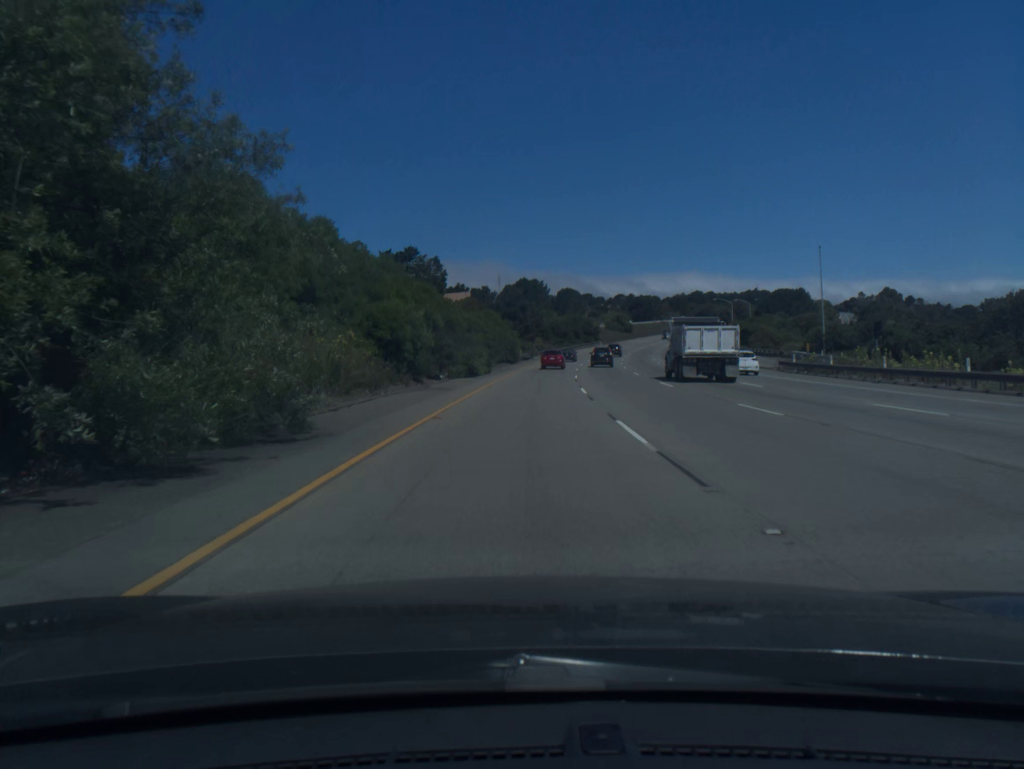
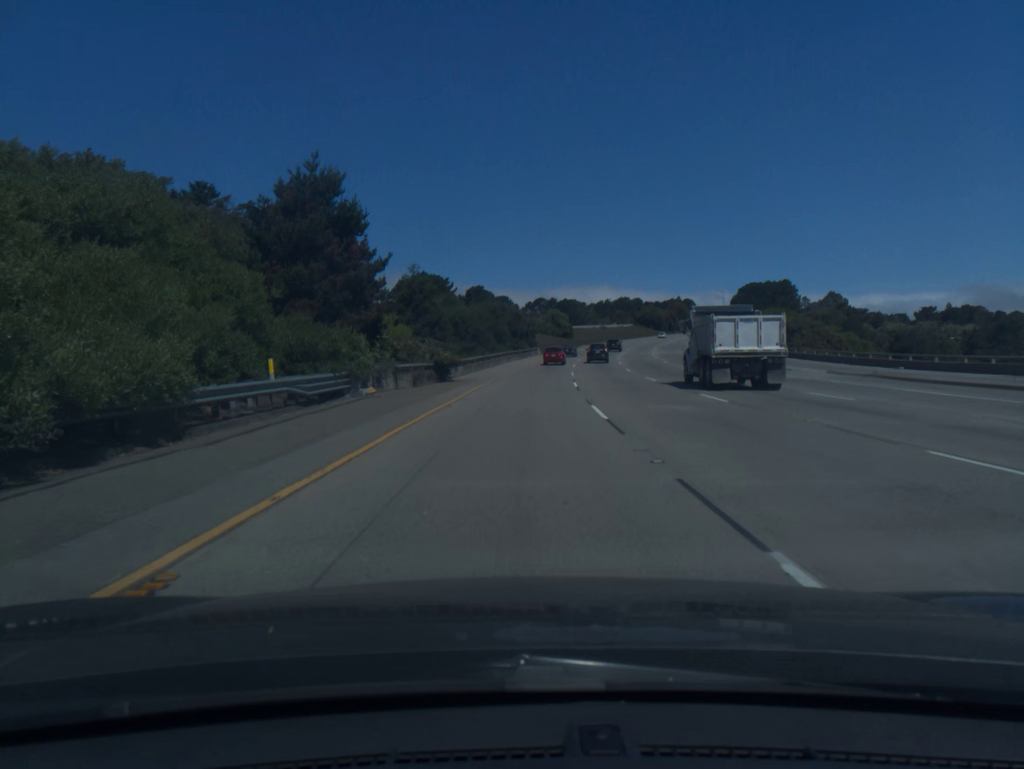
(+3.9, +69.1) m; +6°
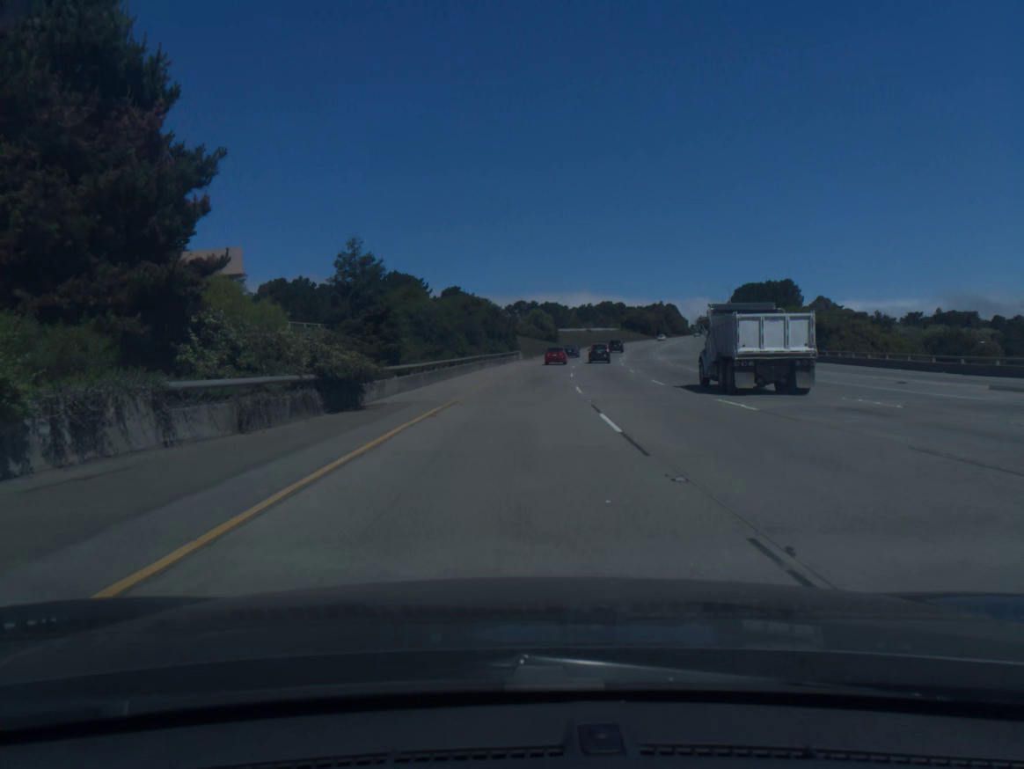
(+0.2, +17.2) m; +1°
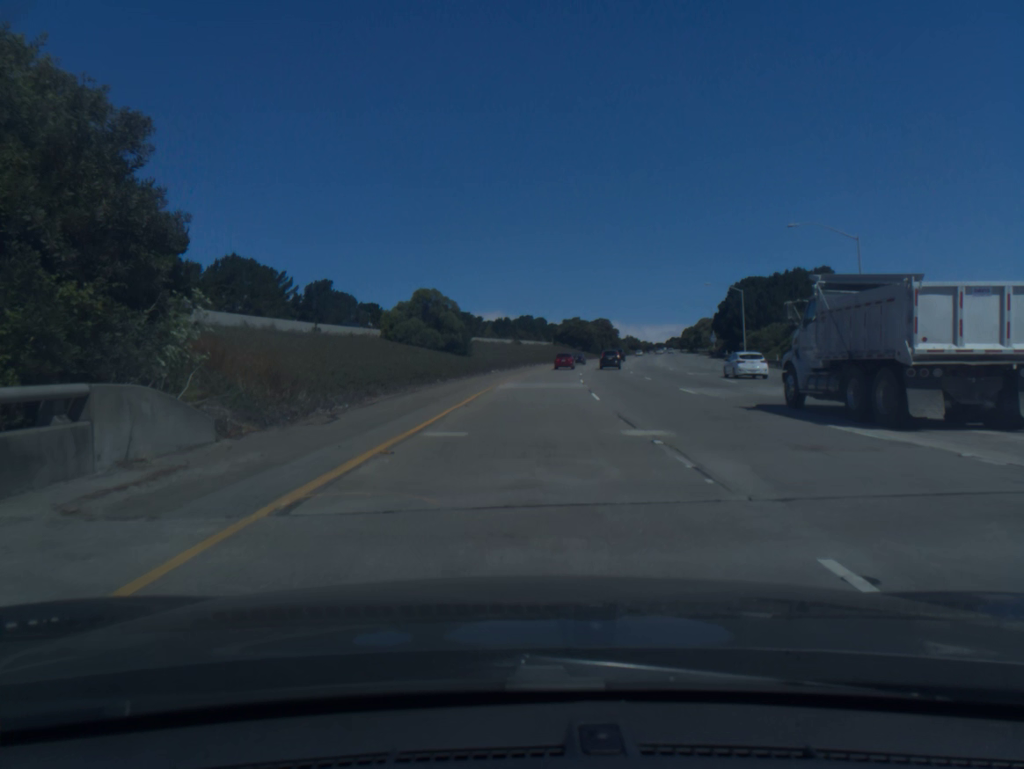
(+3.5, +69.1) m; +6°
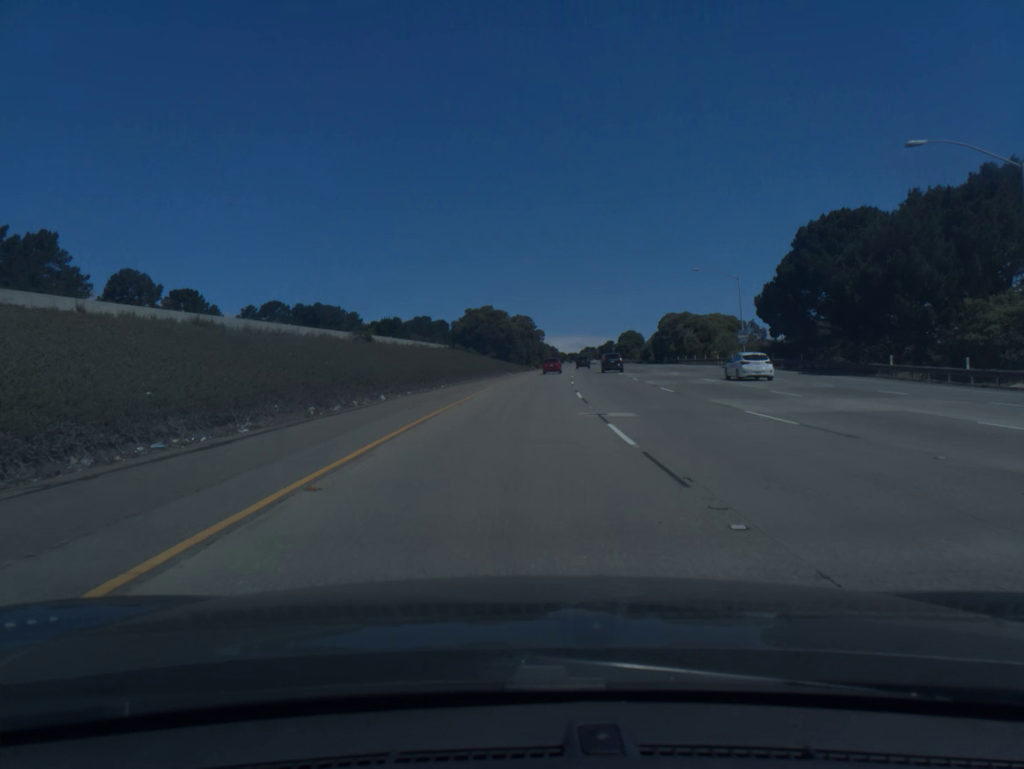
(+4.5, +70.1) m; +7°
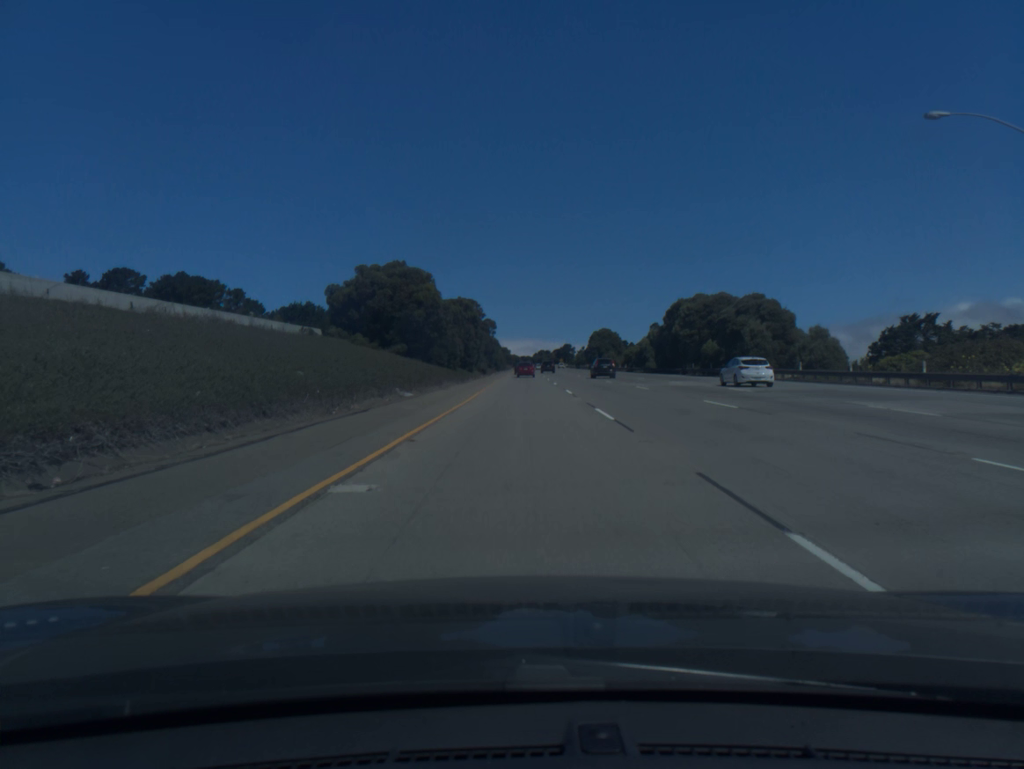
(+1.8, +53.4) m; +4°
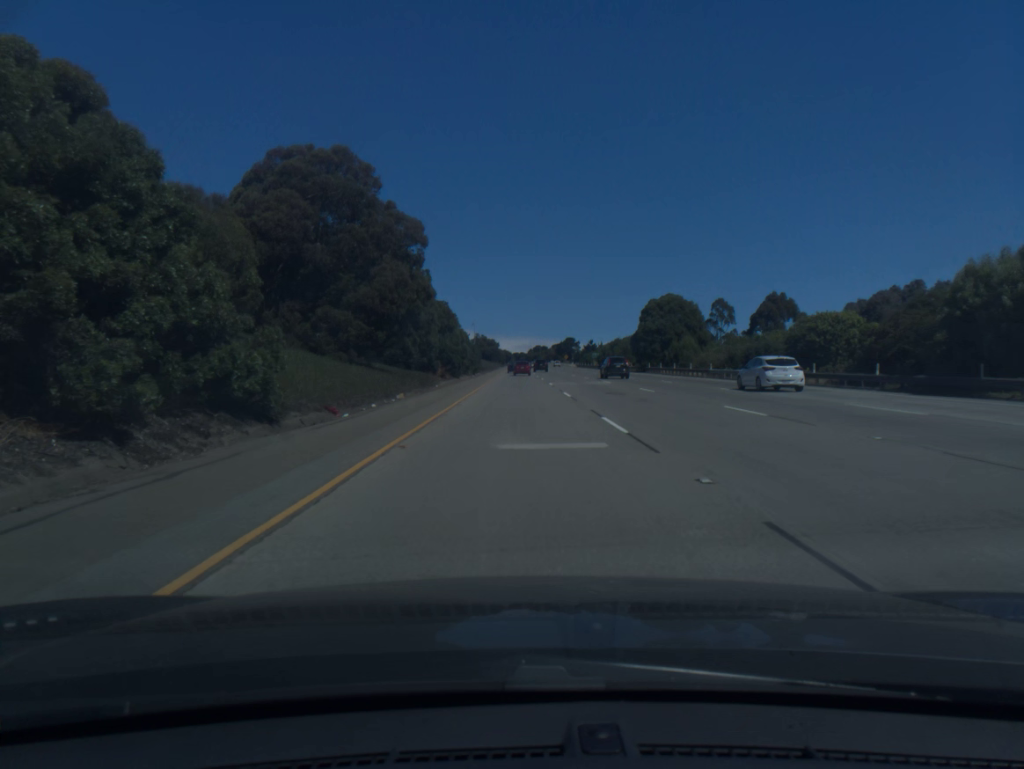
(+1.0, +90.6) m; +1°
